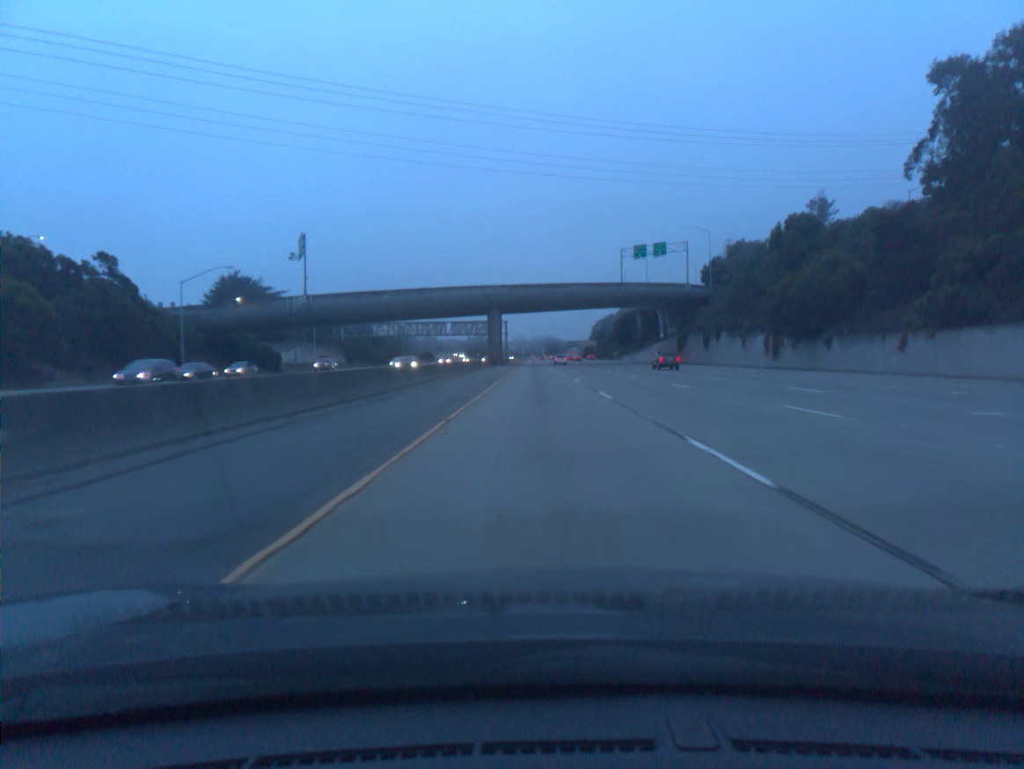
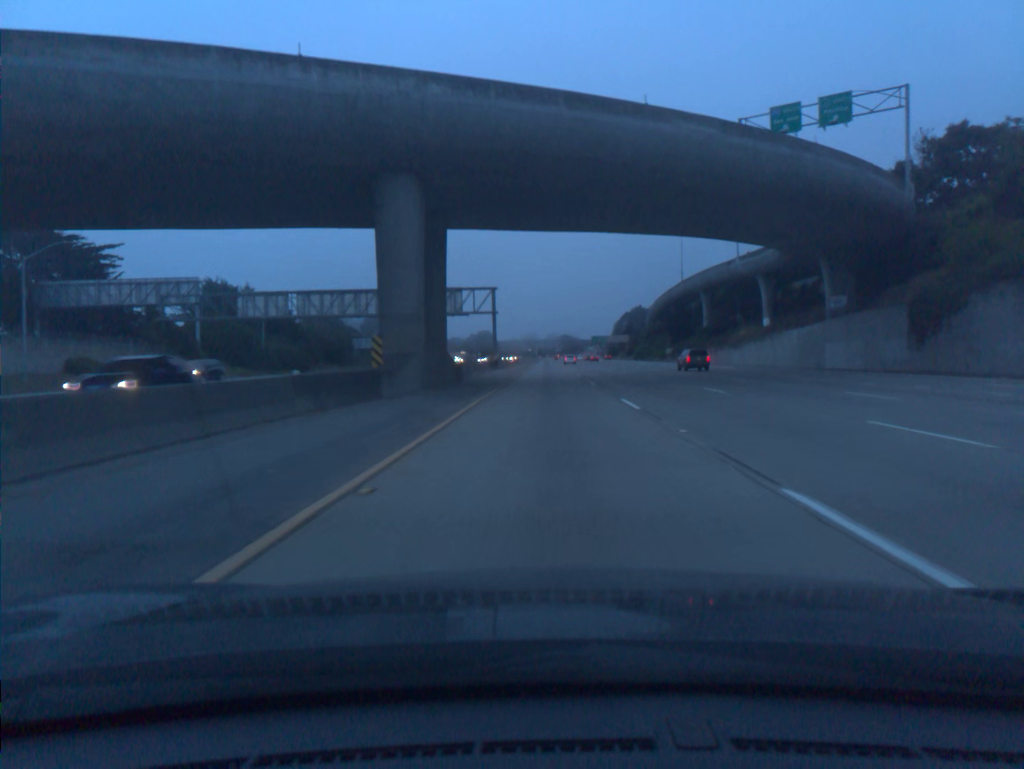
(-0.6, +77.8) m; -1°
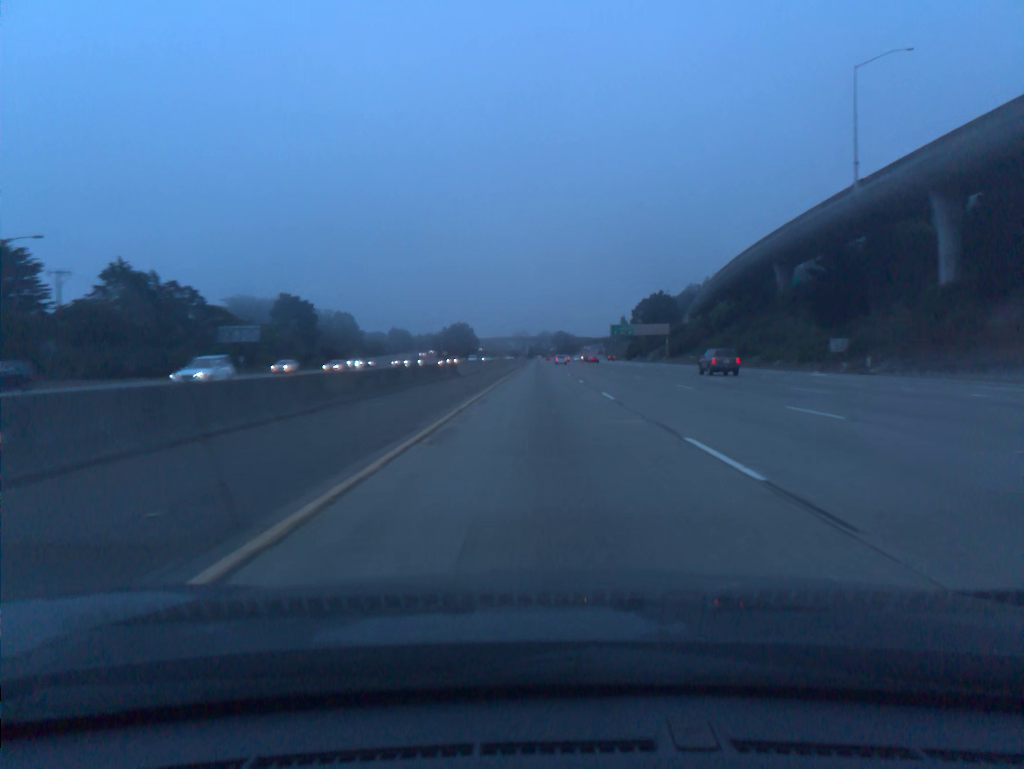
(+0.5, +97.8) m; 0°
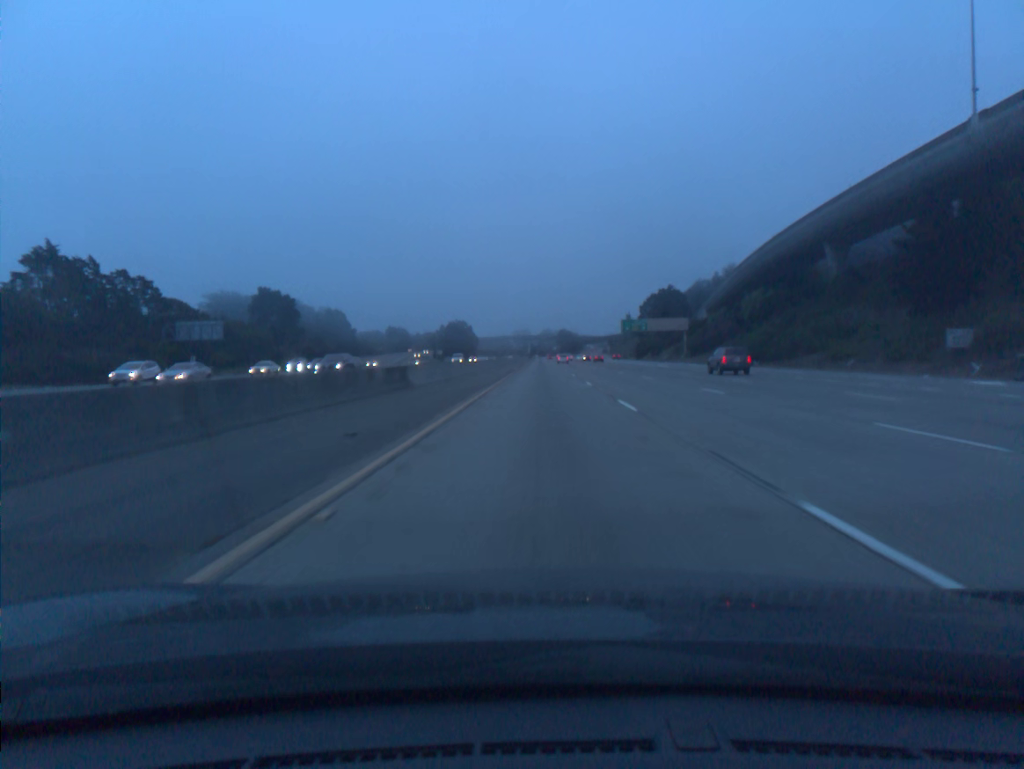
(0.0, +19.6) m; 0°
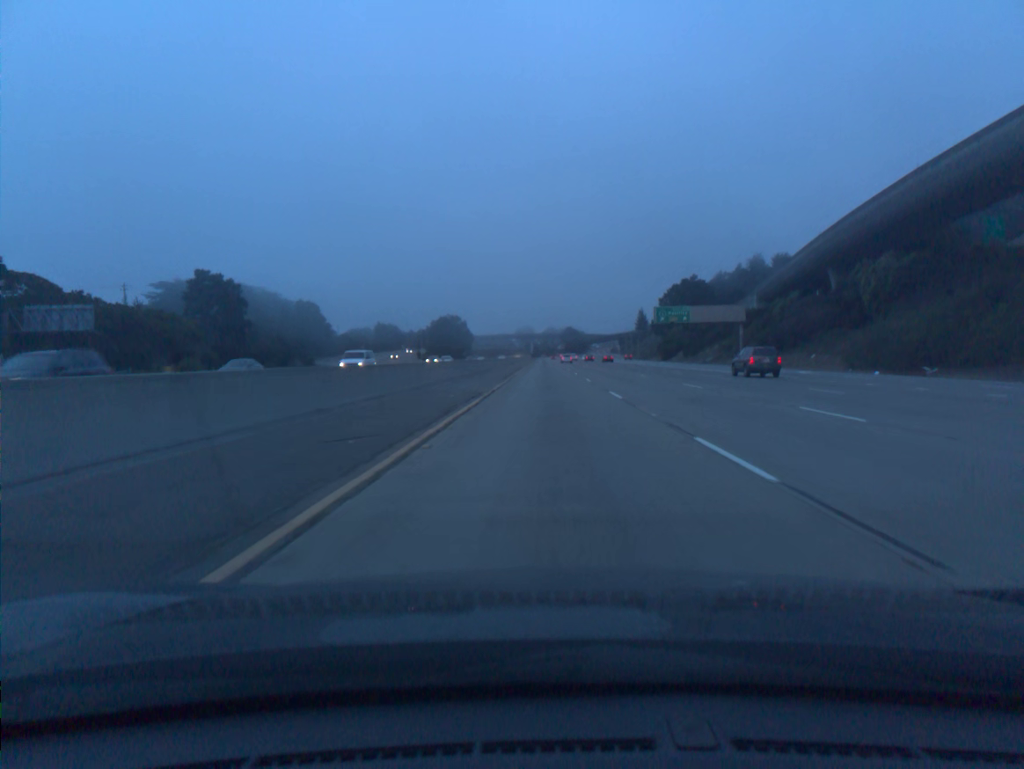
(-0.1, +39.2) m; 0°
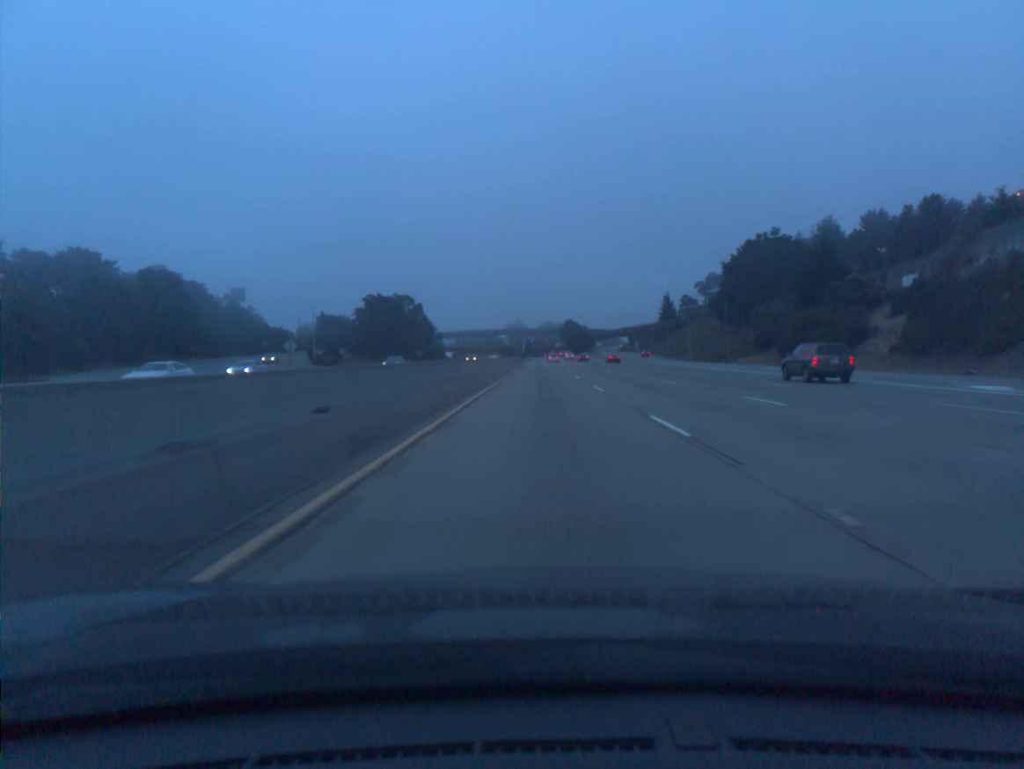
(+0.5, +98.1) m; 0°
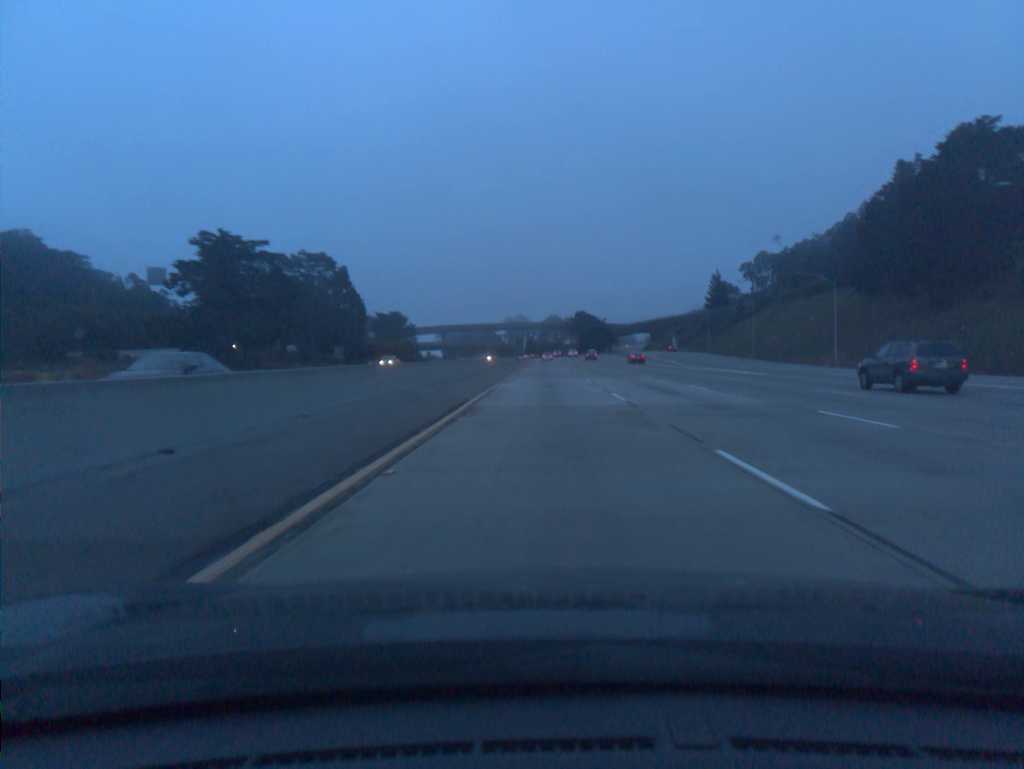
(-0.2, +78.6) m; 0°
